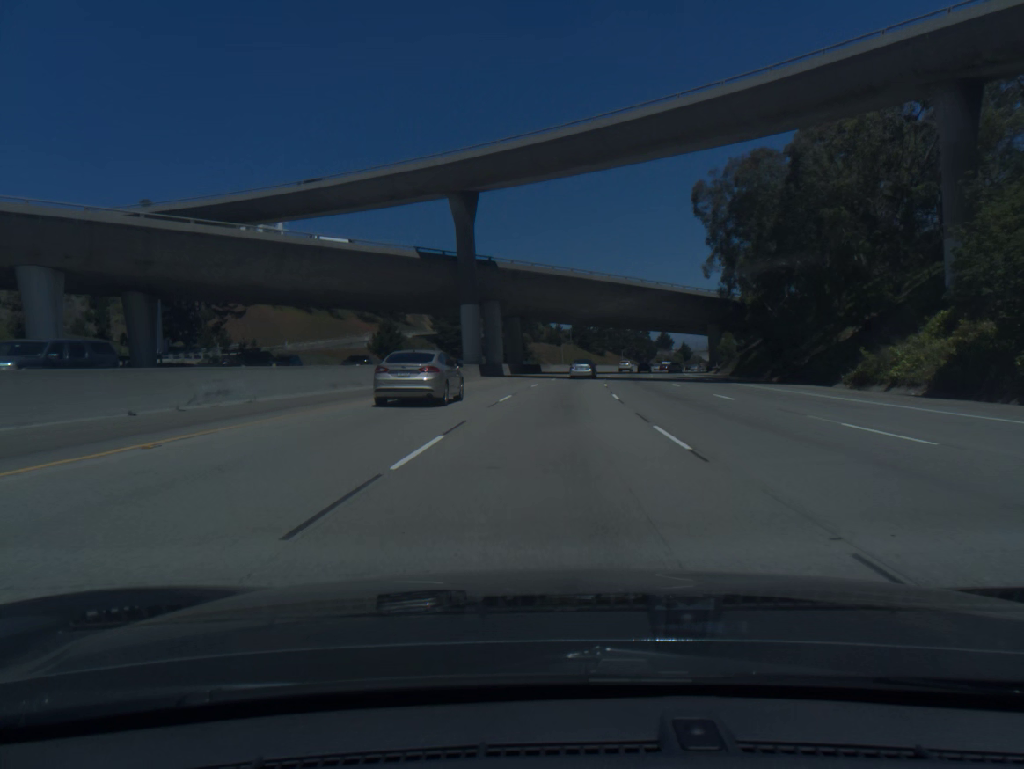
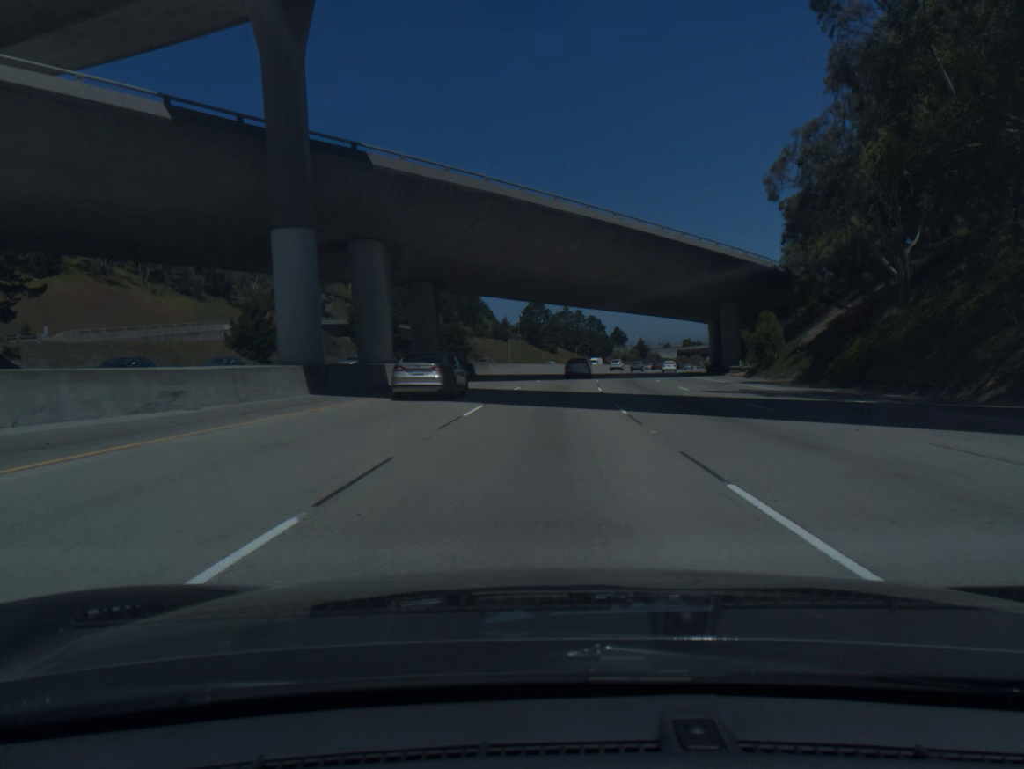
(+1.2, +35.7) m; +4°
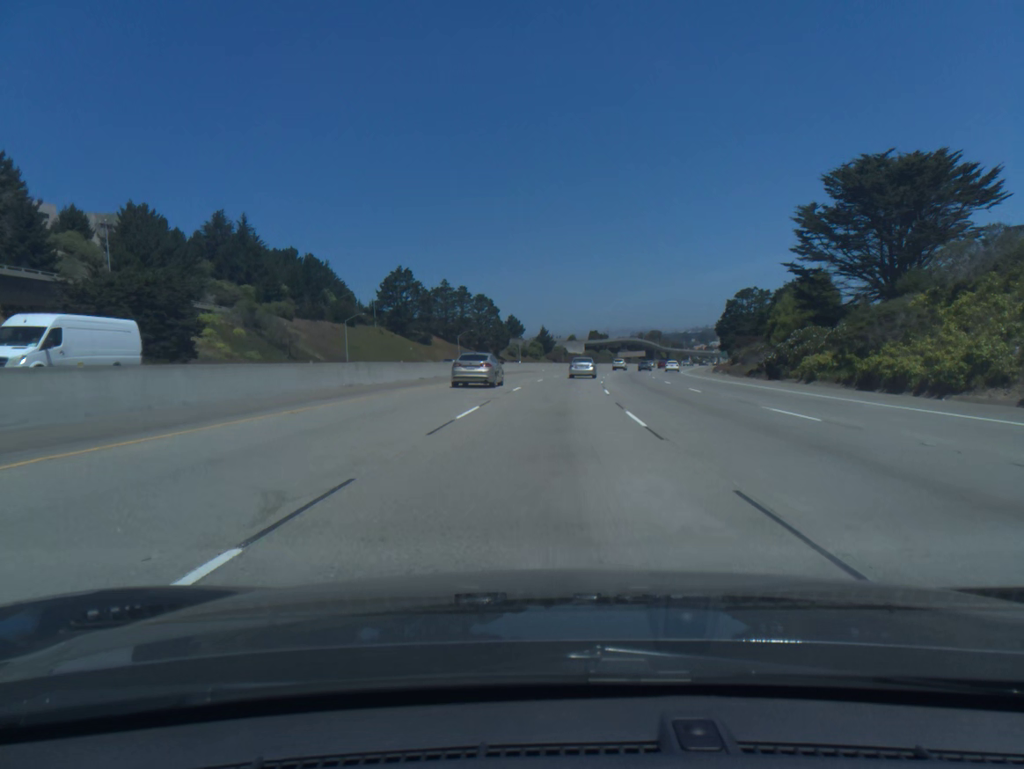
(+5.6, +88.1) m; +8°
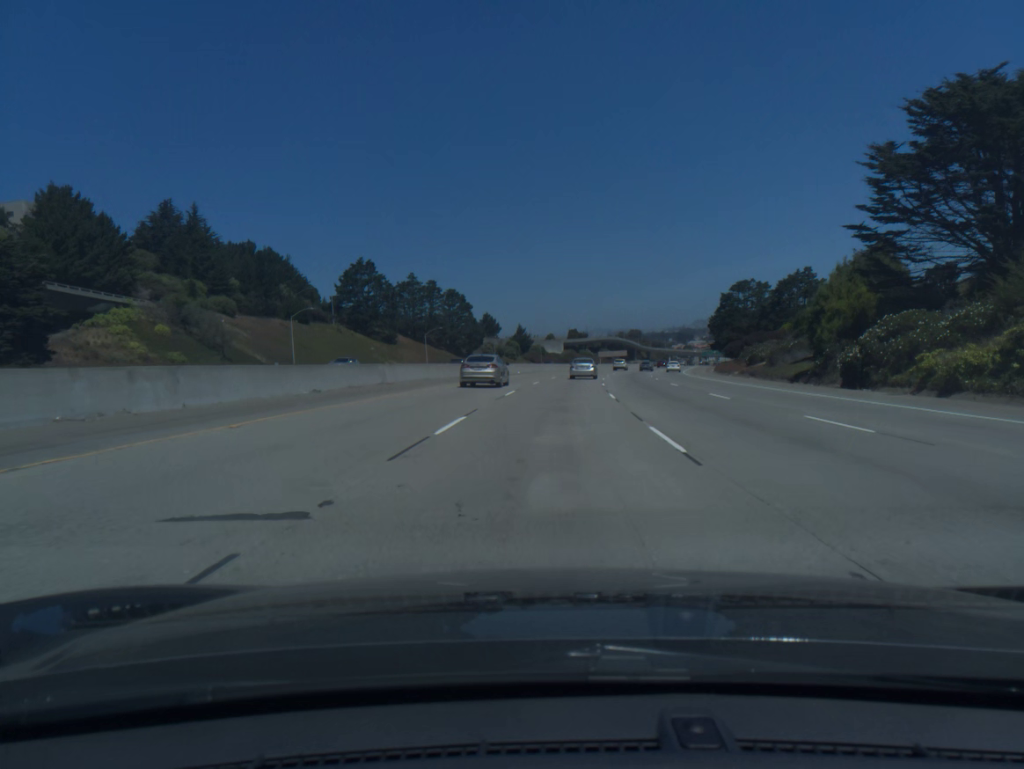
(+0.3, +17.6) m; +2°
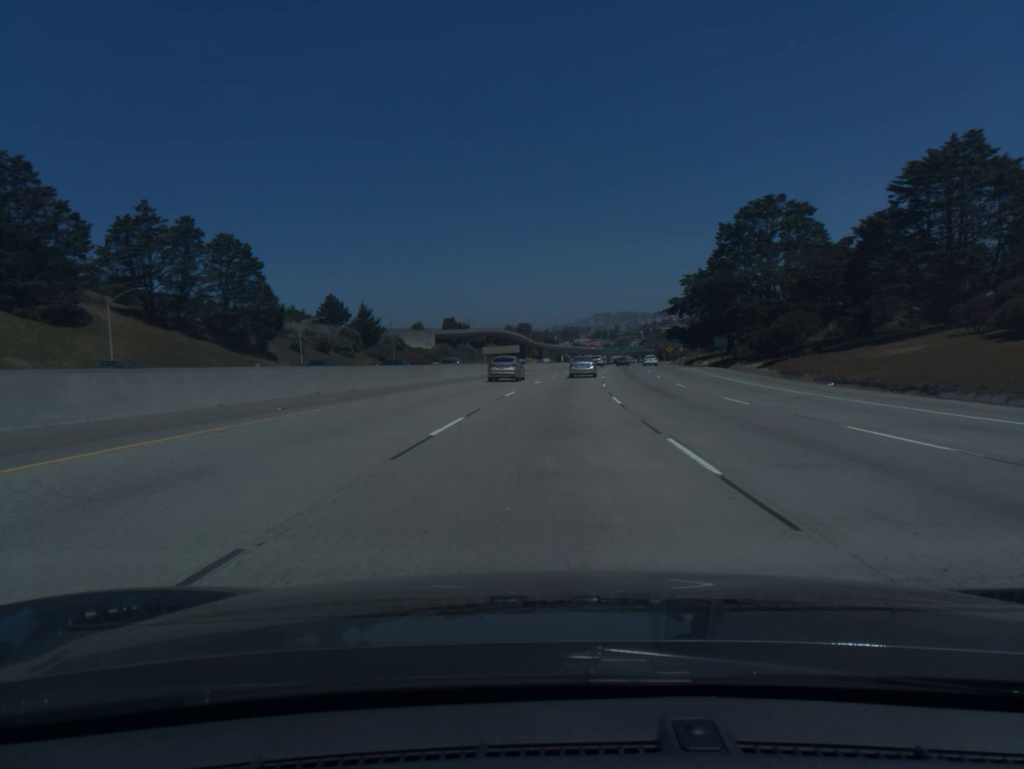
(+6.6, +87.4) m; +8°
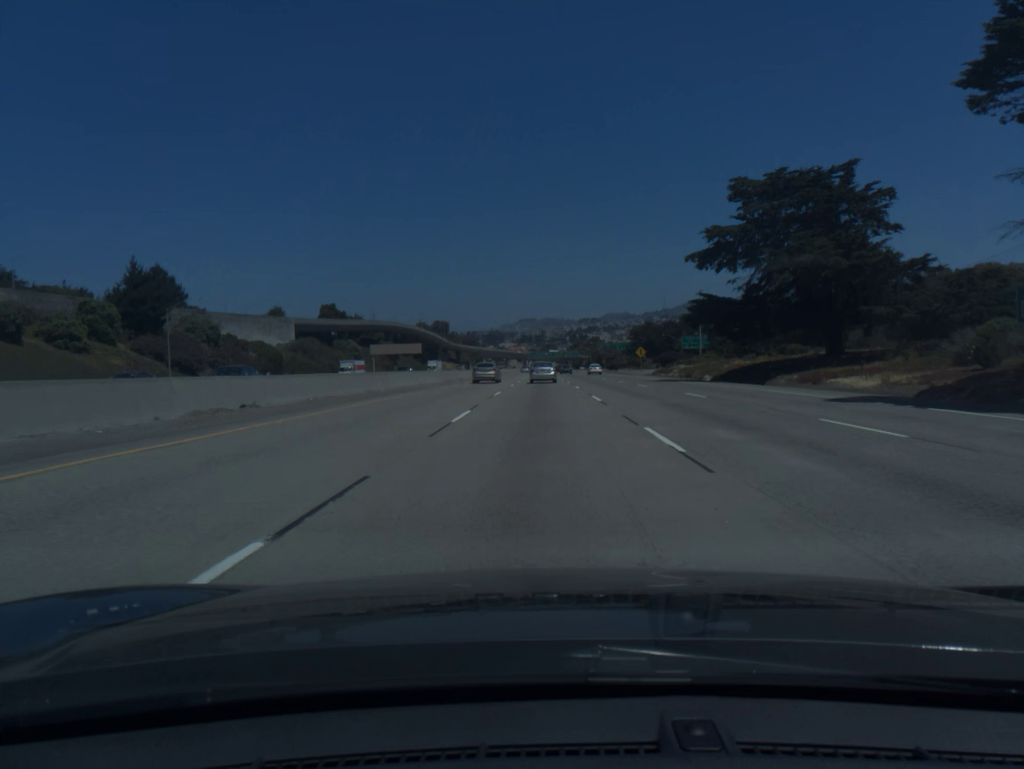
(+3.8, +69.3) m; +5°
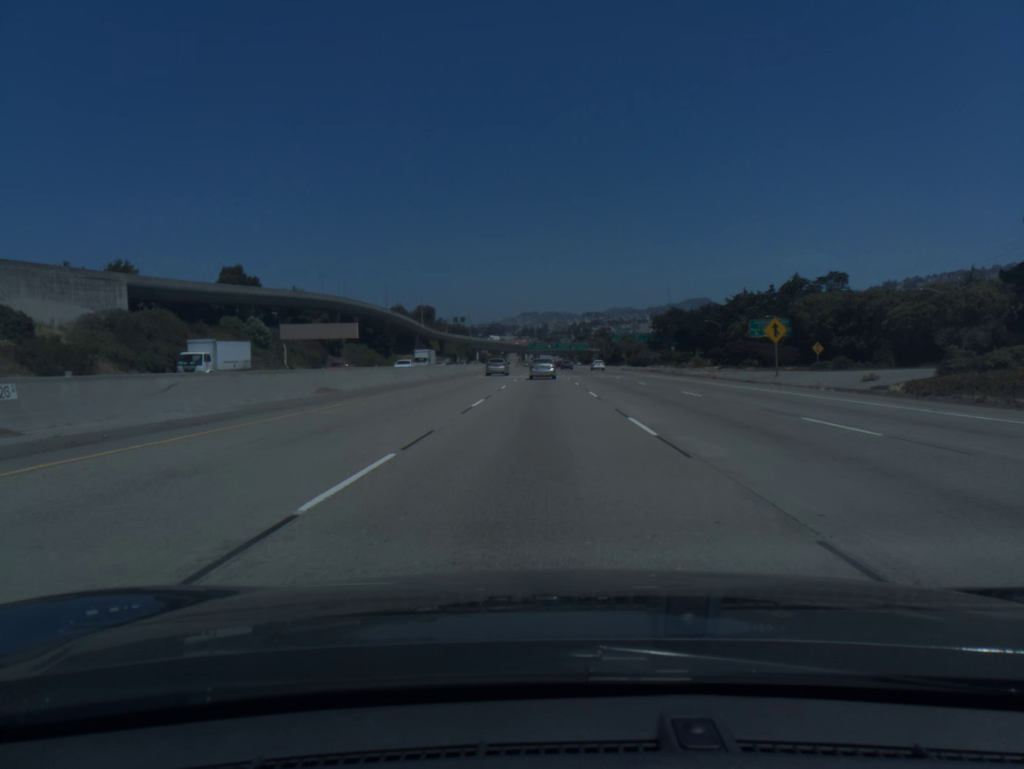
(+0.2, +68.8) m; 0°
